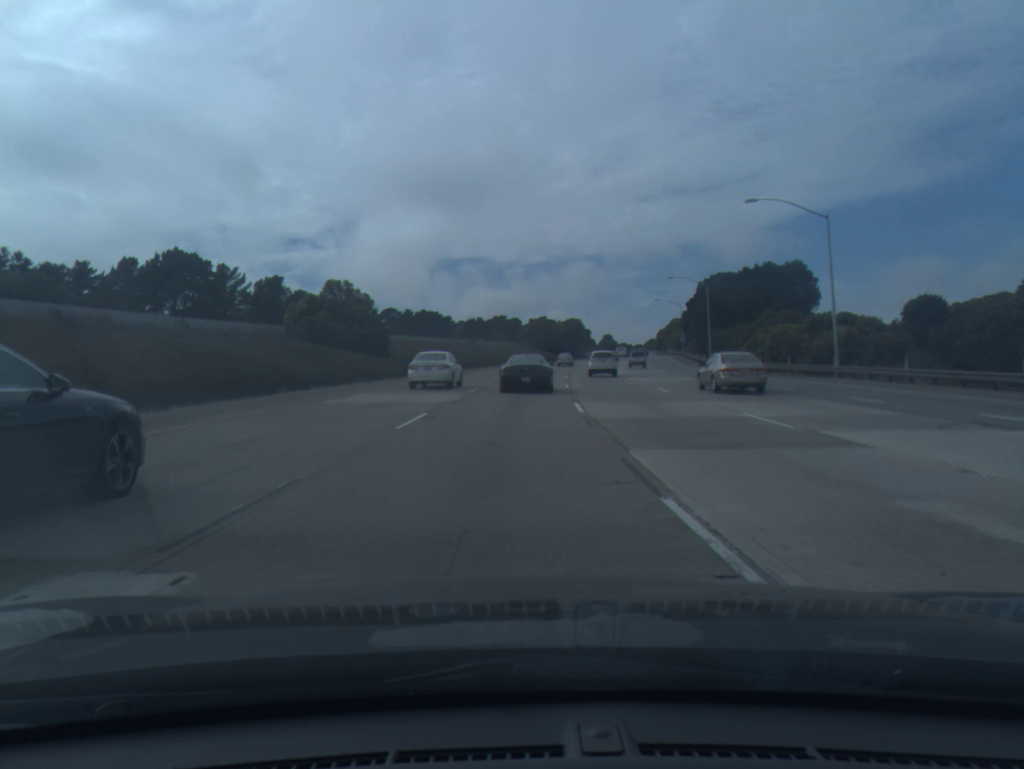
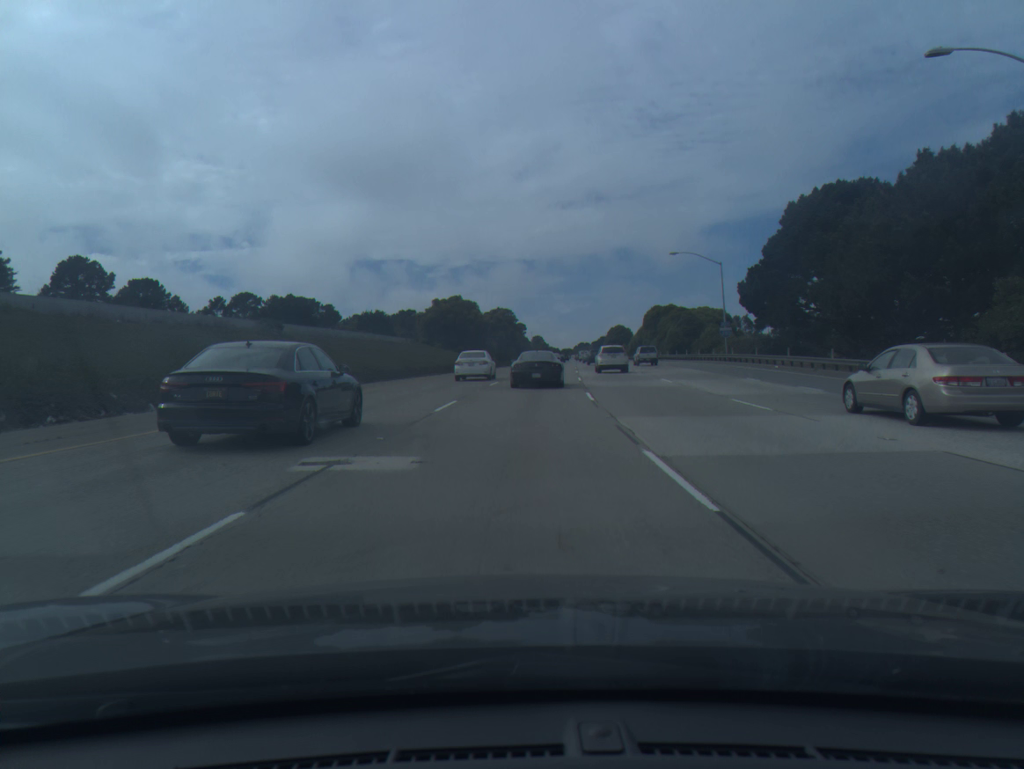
(+3.5, +70.2) m; +6°
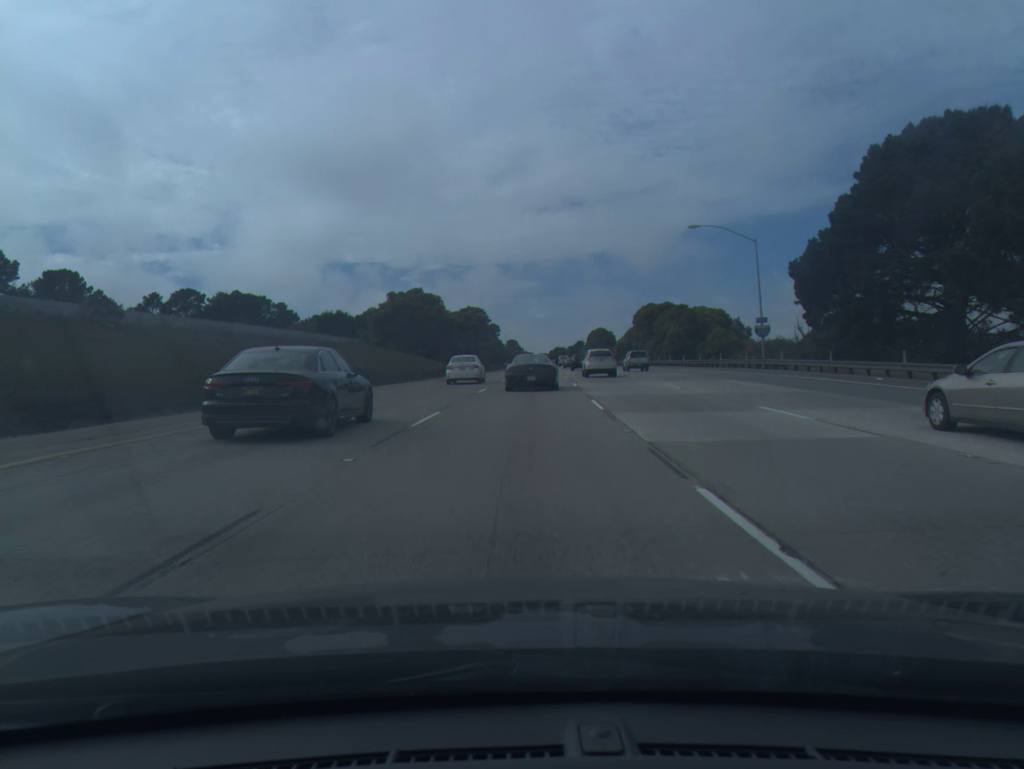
(+0.3, +17.5) m; +2°
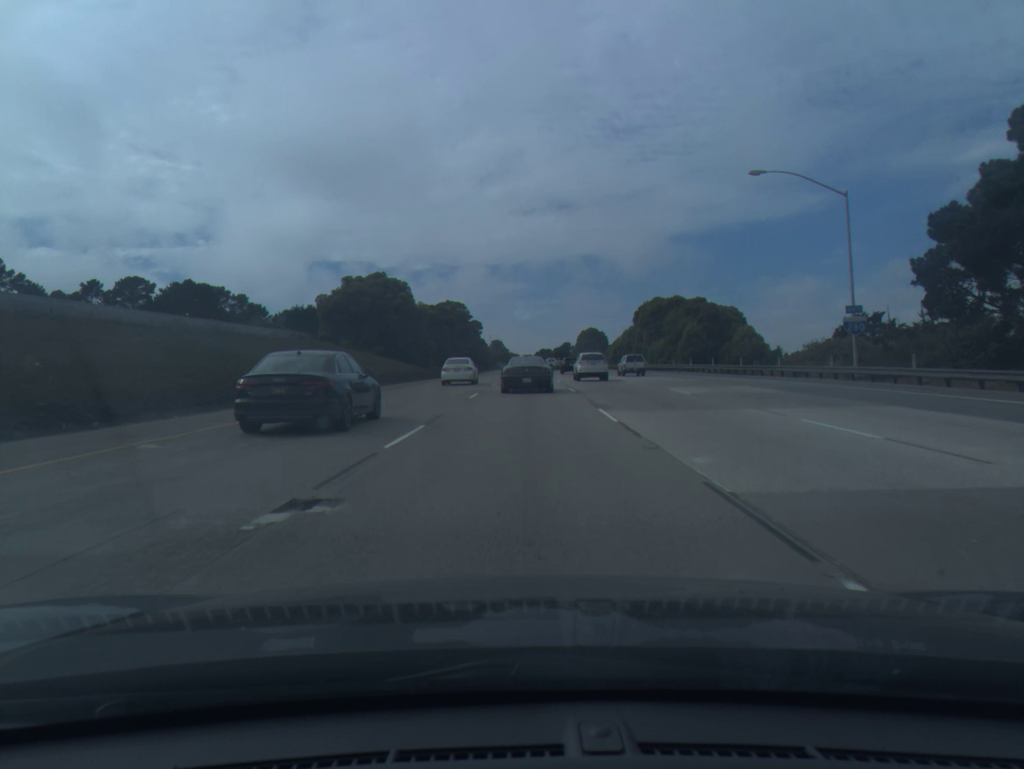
(+0.2, +17.4) m; +1°
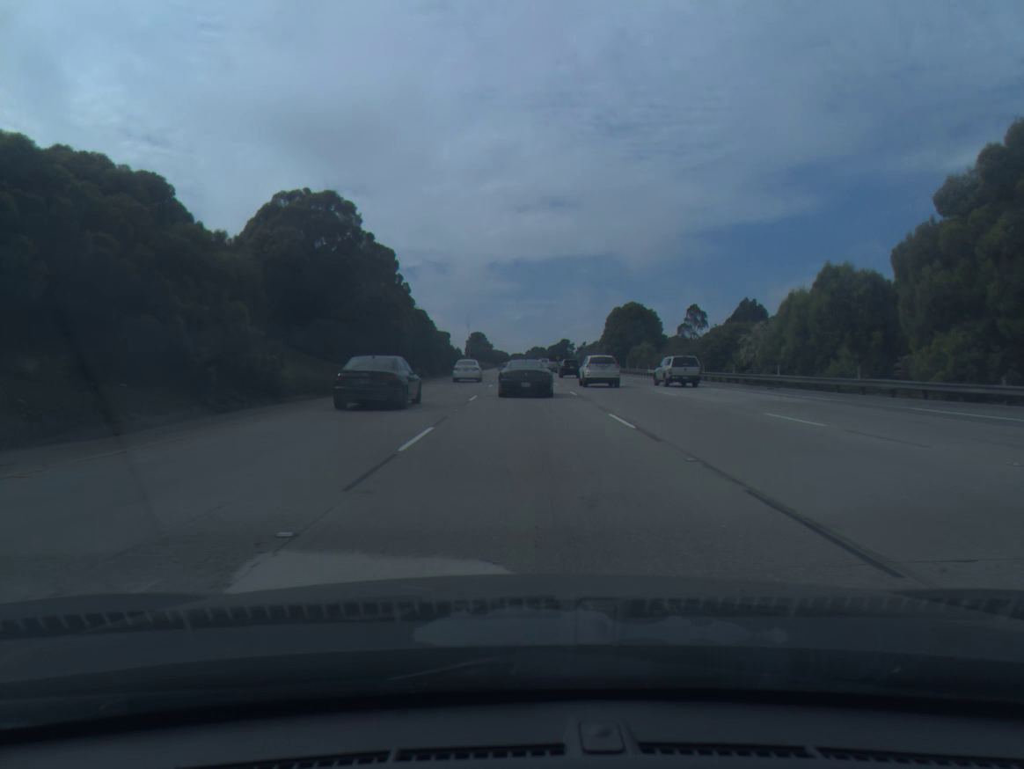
(+1.1, +88.1) m; +1°
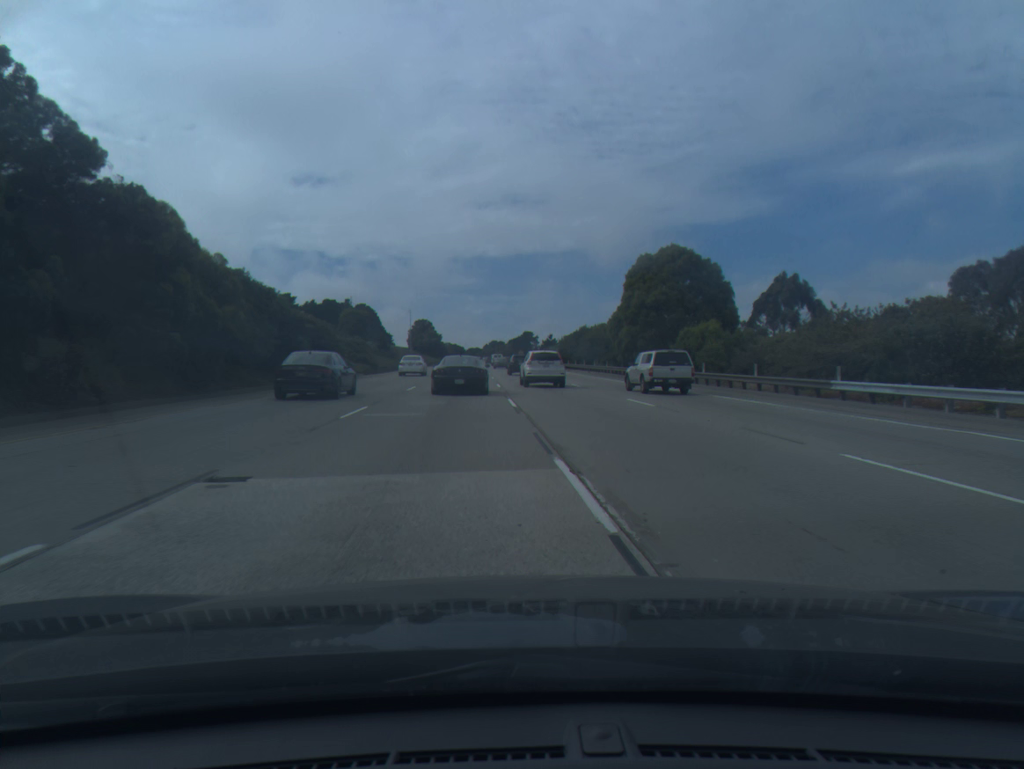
(+1.2, +53.0) m; +3°
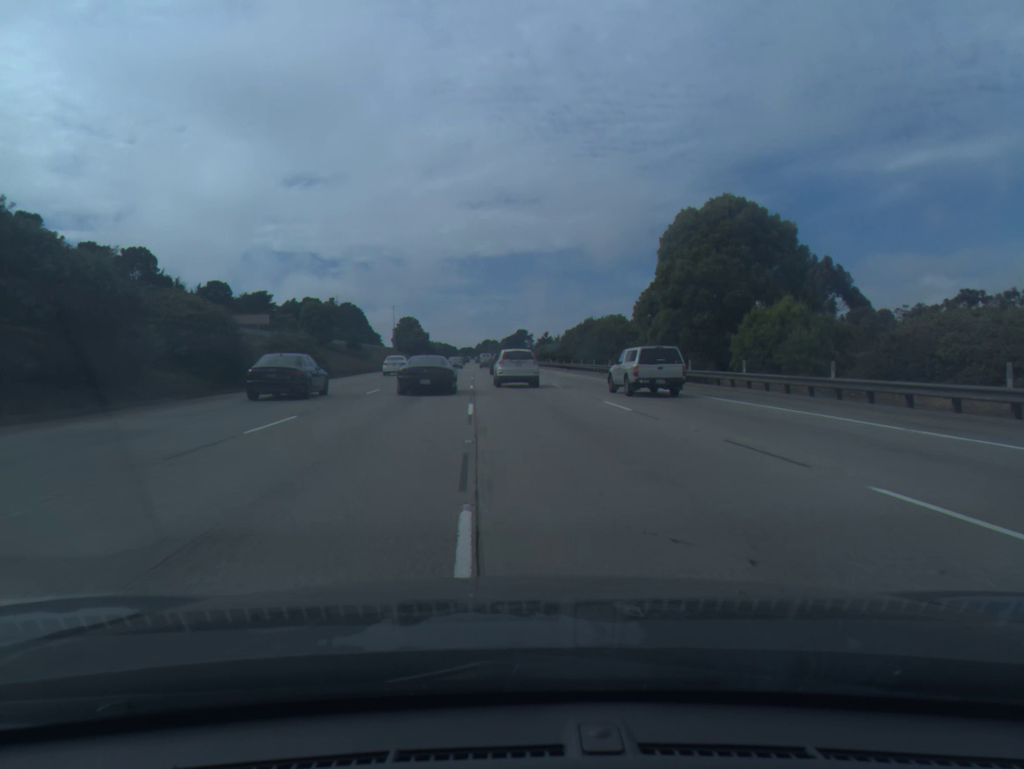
(+0.1, +17.5) m; +1°
